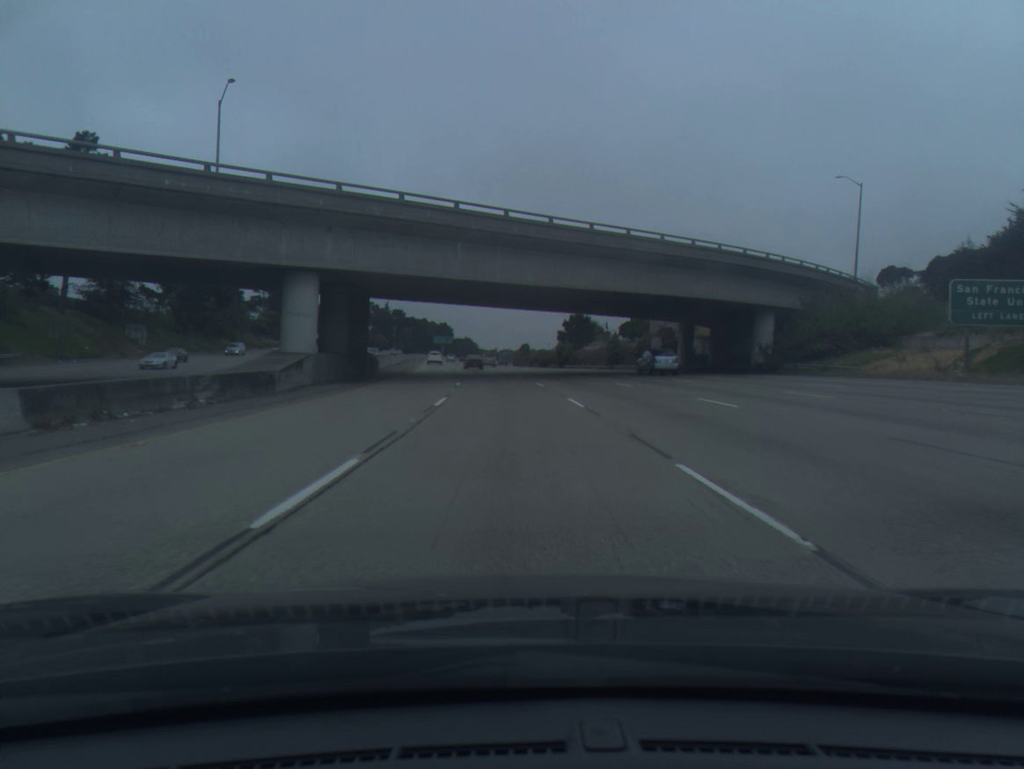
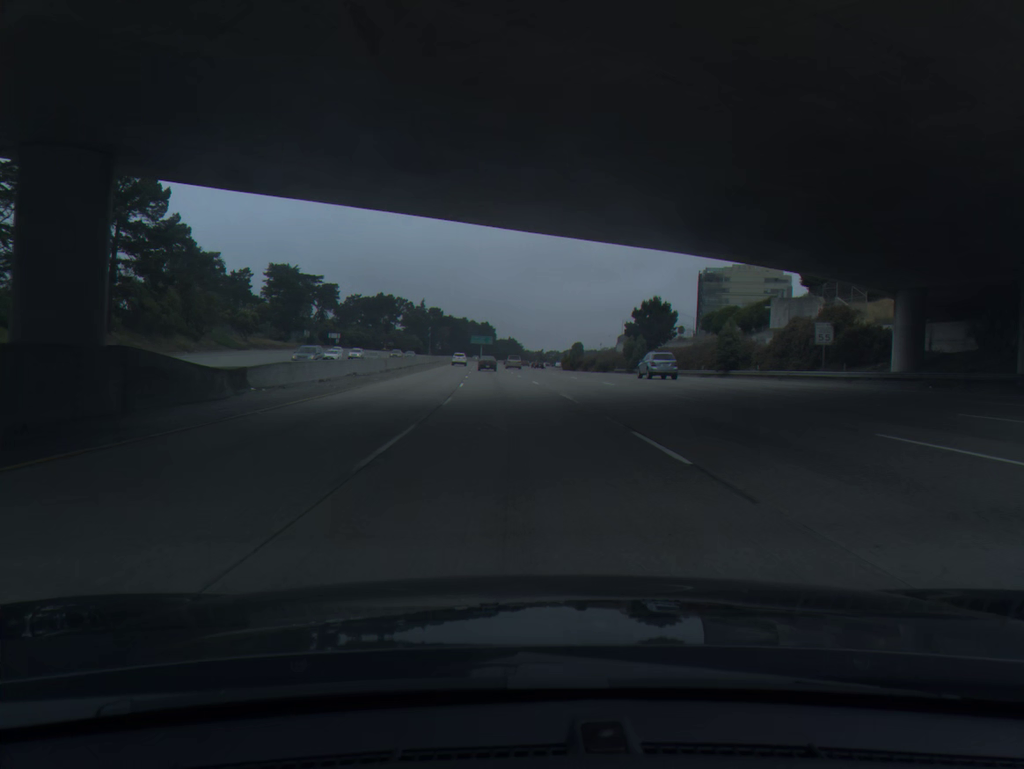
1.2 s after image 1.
(-1.2, +38.3) m; -3°
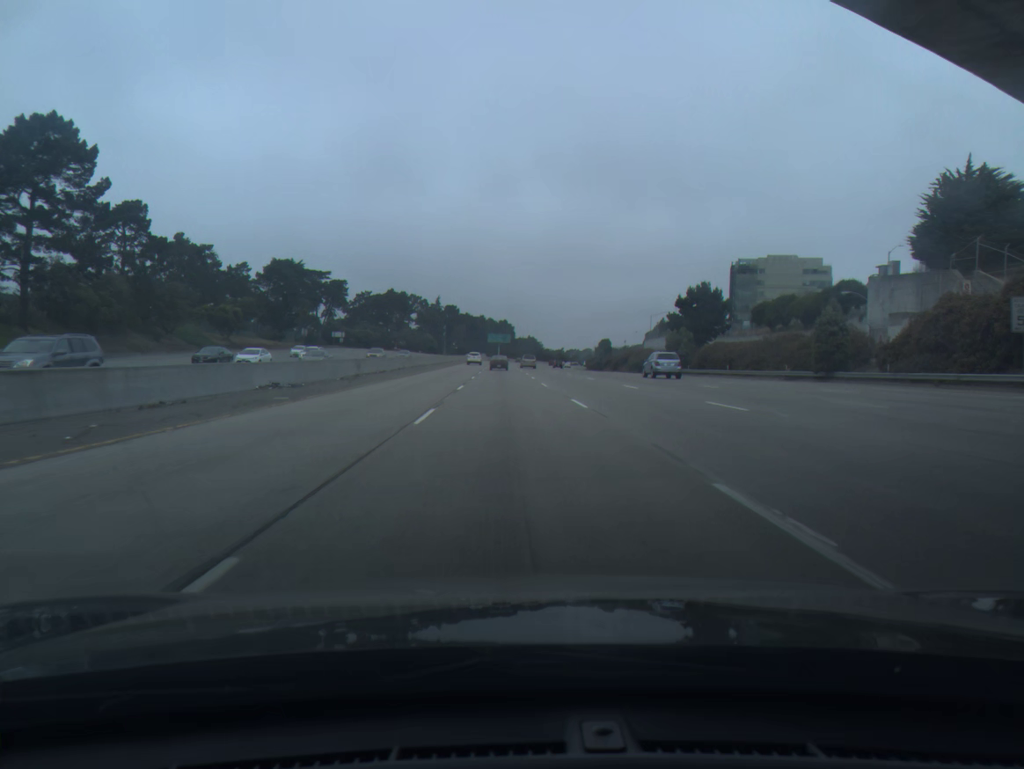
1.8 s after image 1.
(-0.2, +19.2) m; -1°
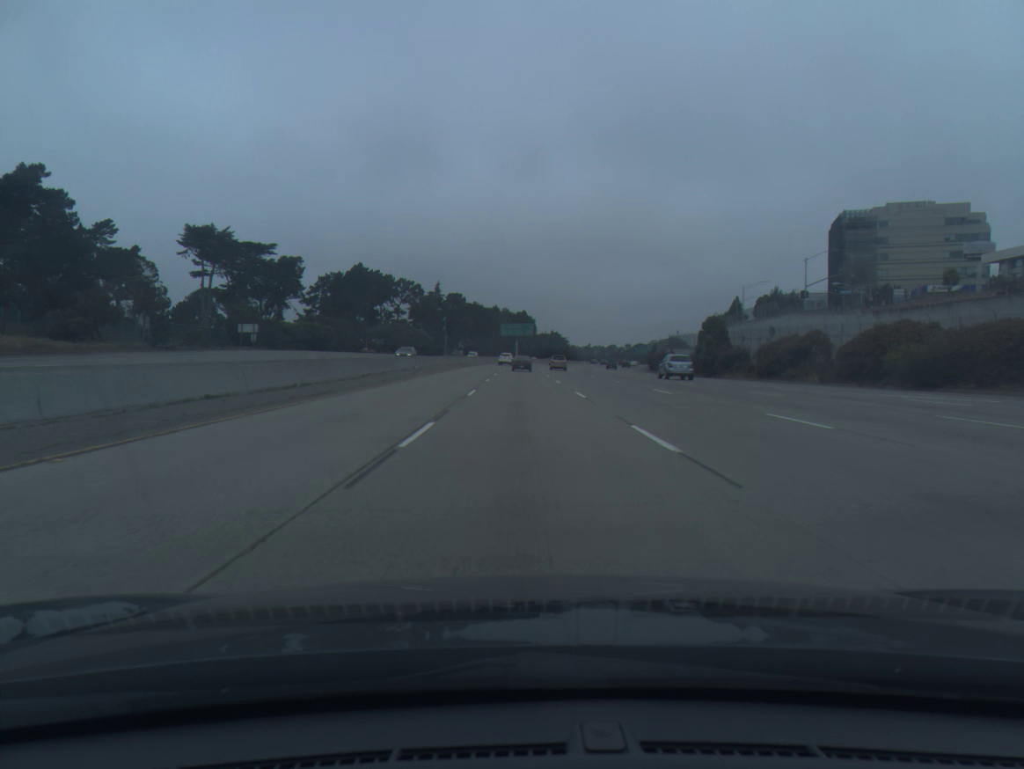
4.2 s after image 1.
(-2.0, +76.6) m; -1°
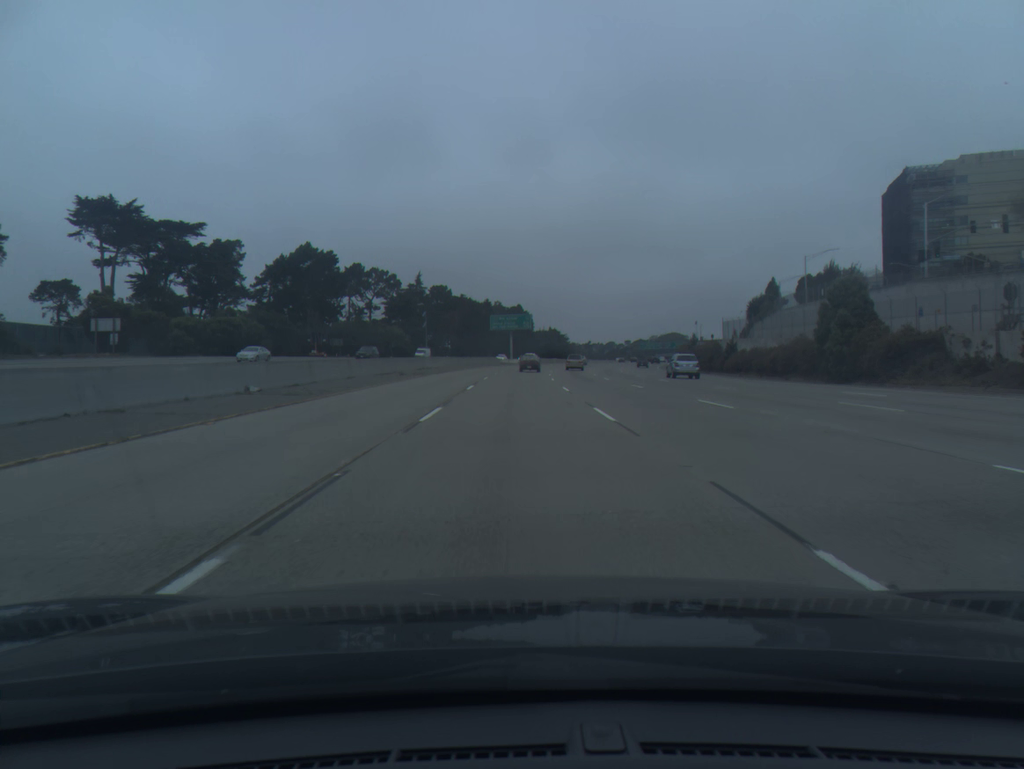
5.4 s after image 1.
(+0.2, +38.0) m; 0°
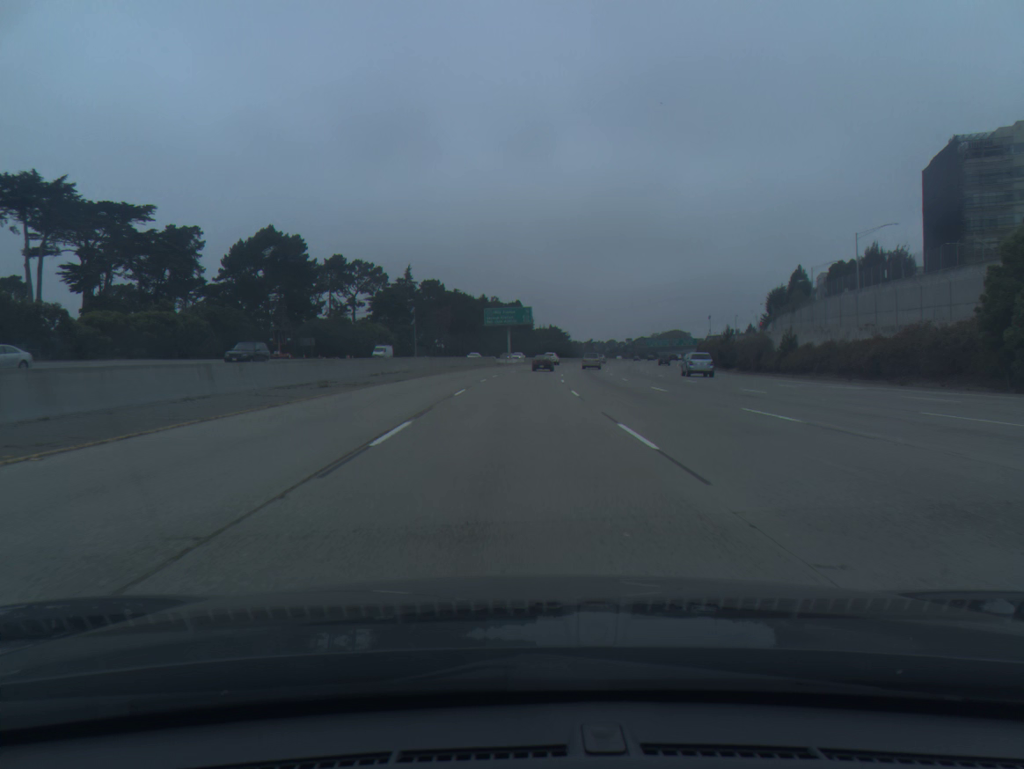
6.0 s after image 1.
(0.0, +18.9) m; 0°
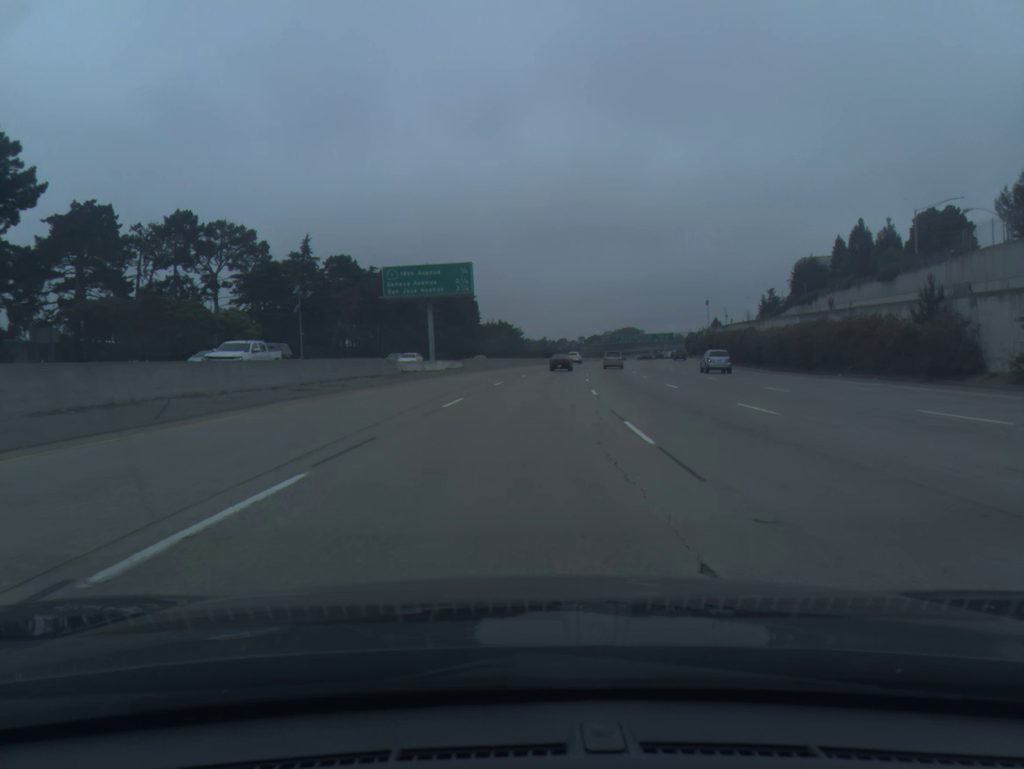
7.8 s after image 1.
(+1.2, +56.3) m; +3°
